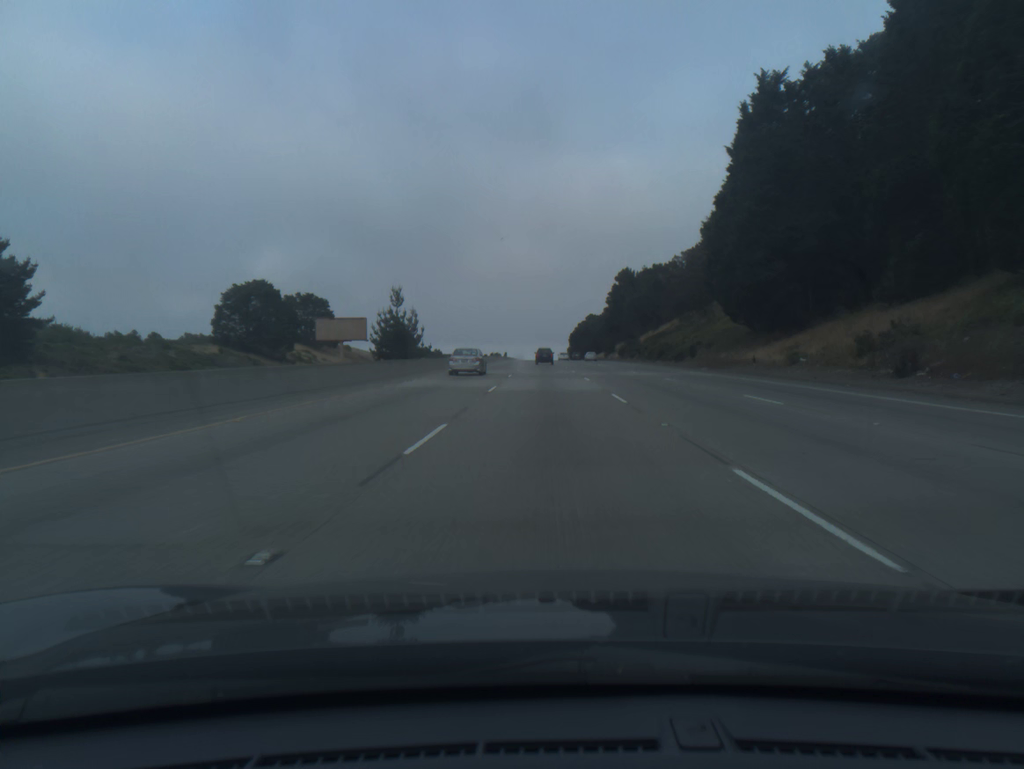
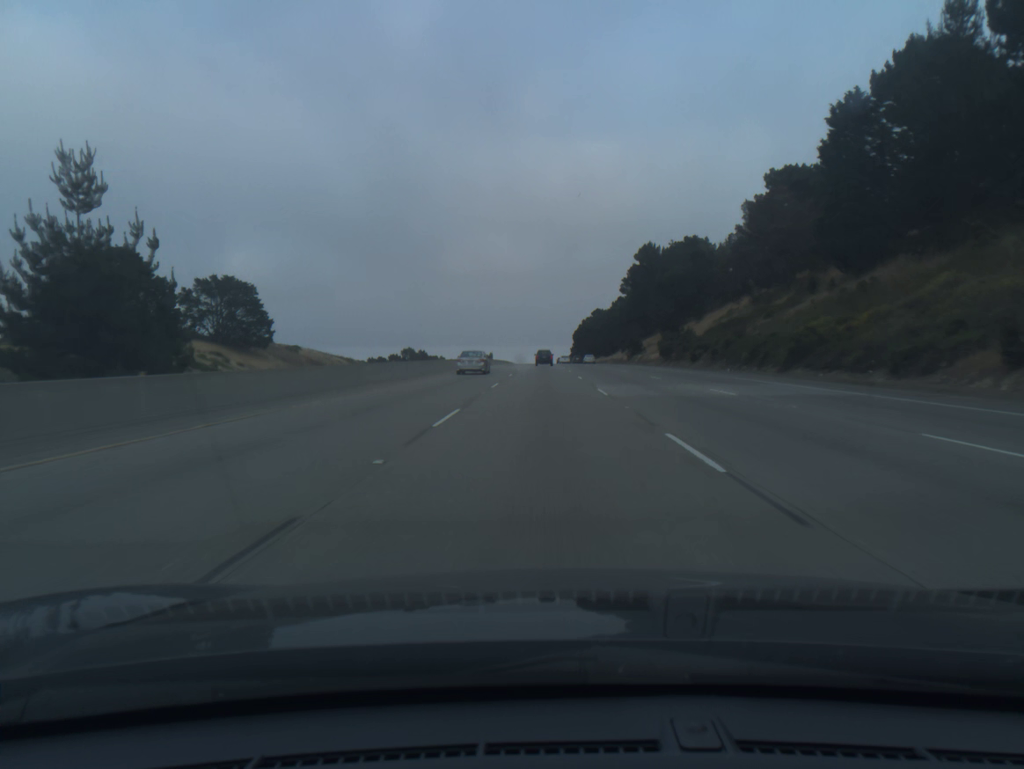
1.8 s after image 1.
(+0.2, +54.8) m; 0°
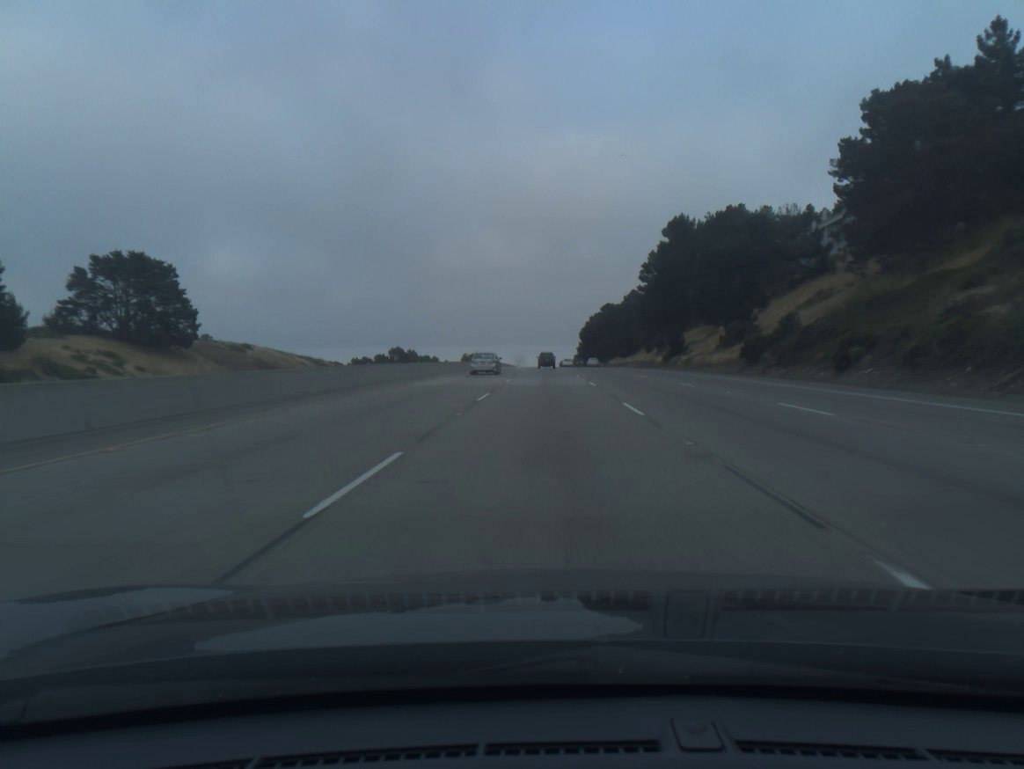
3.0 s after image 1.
(-0.1, +36.4) m; 0°
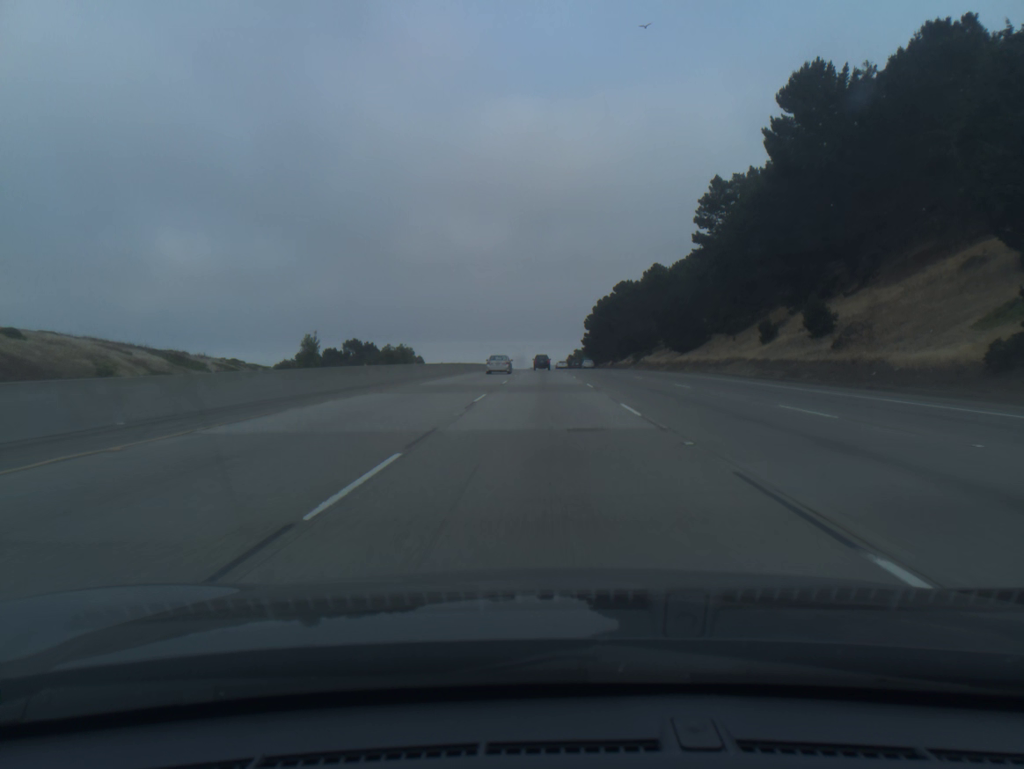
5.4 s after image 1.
(+0.2, +73.1) m; 0°
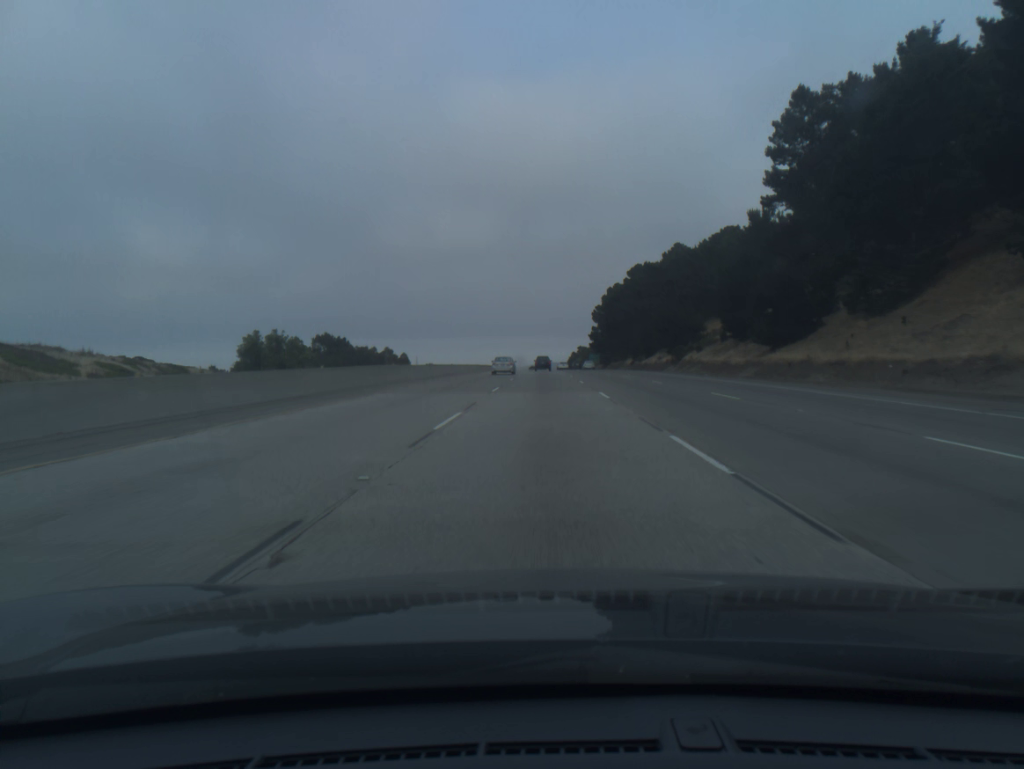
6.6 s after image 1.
(0.0, +36.7) m; 0°
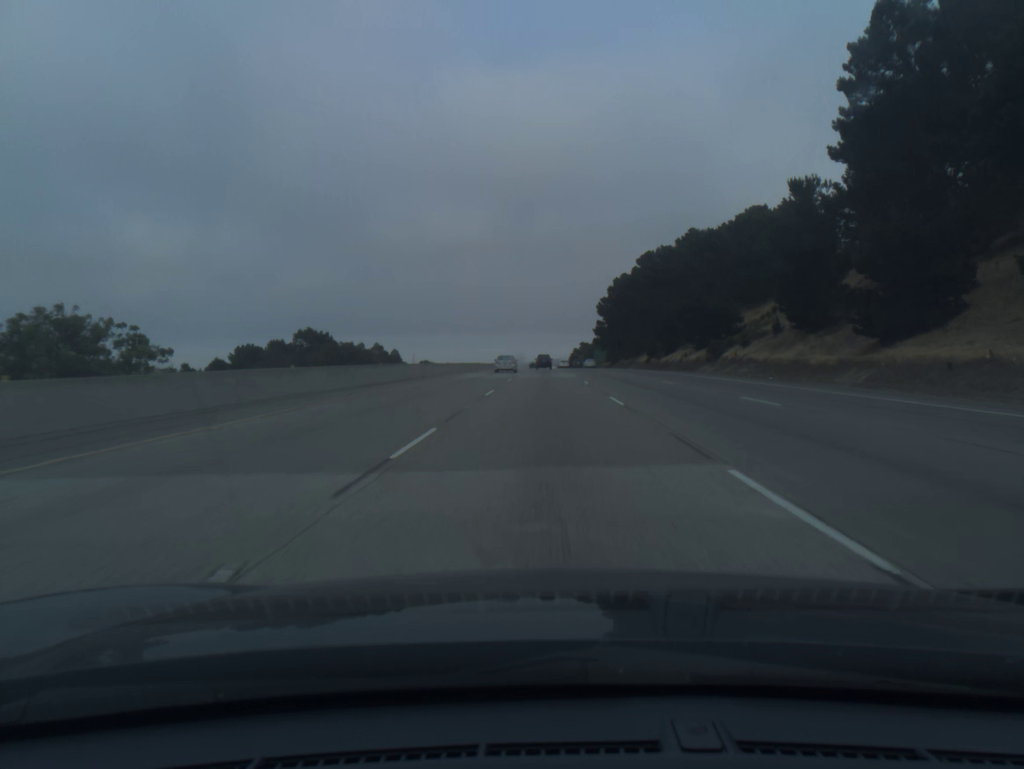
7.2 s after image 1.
(0.0, +18.4) m; 0°
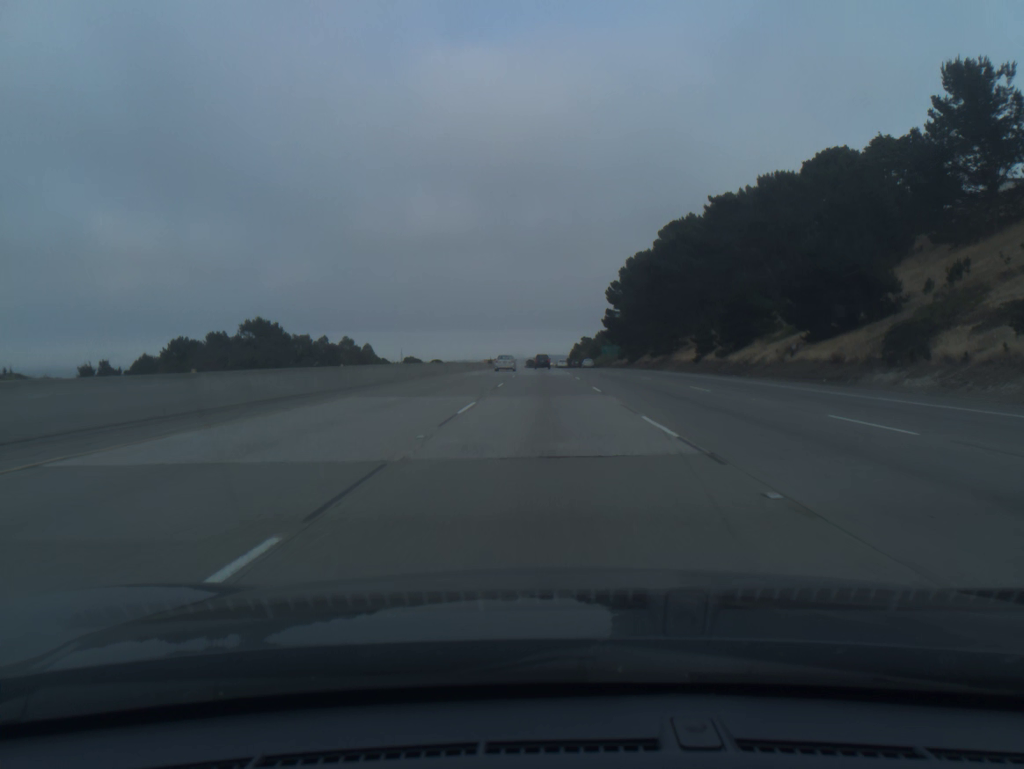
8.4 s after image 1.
(0.0, +36.9) m; 0°
